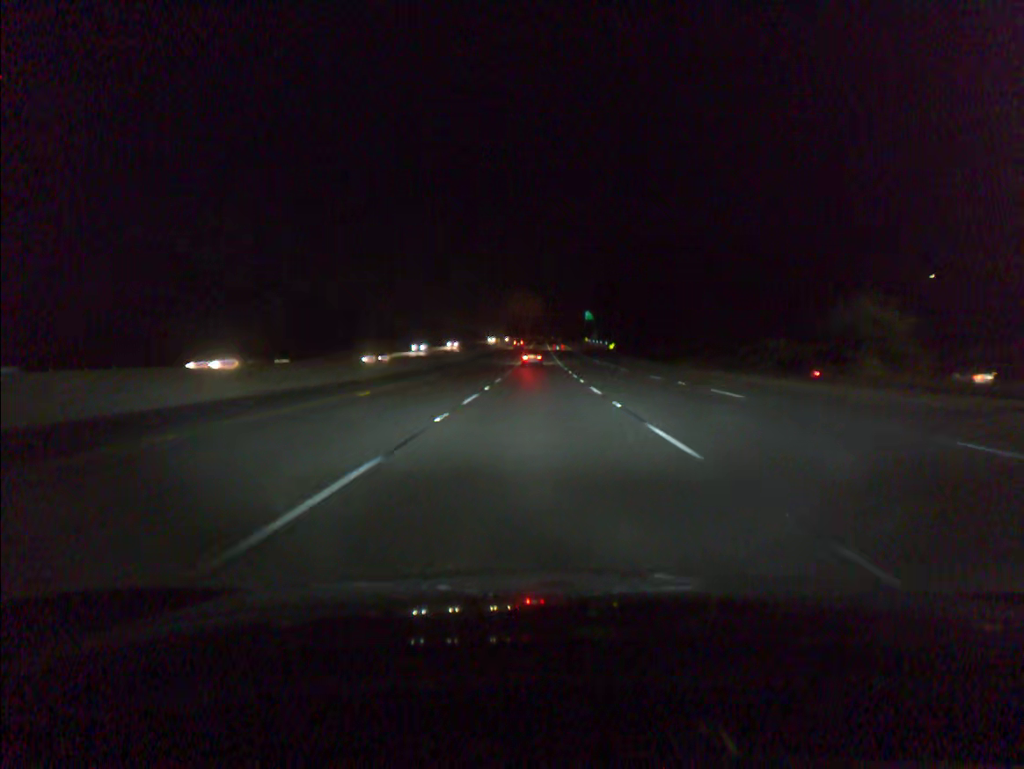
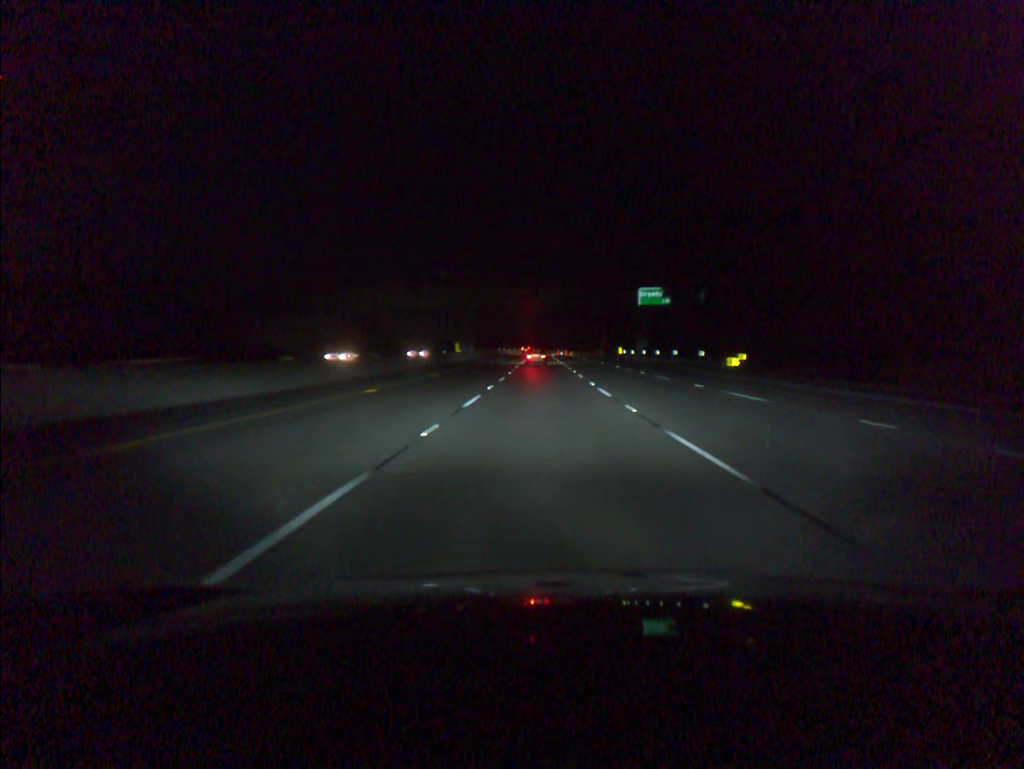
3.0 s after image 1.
(-0.3, +87.1) m; 0°
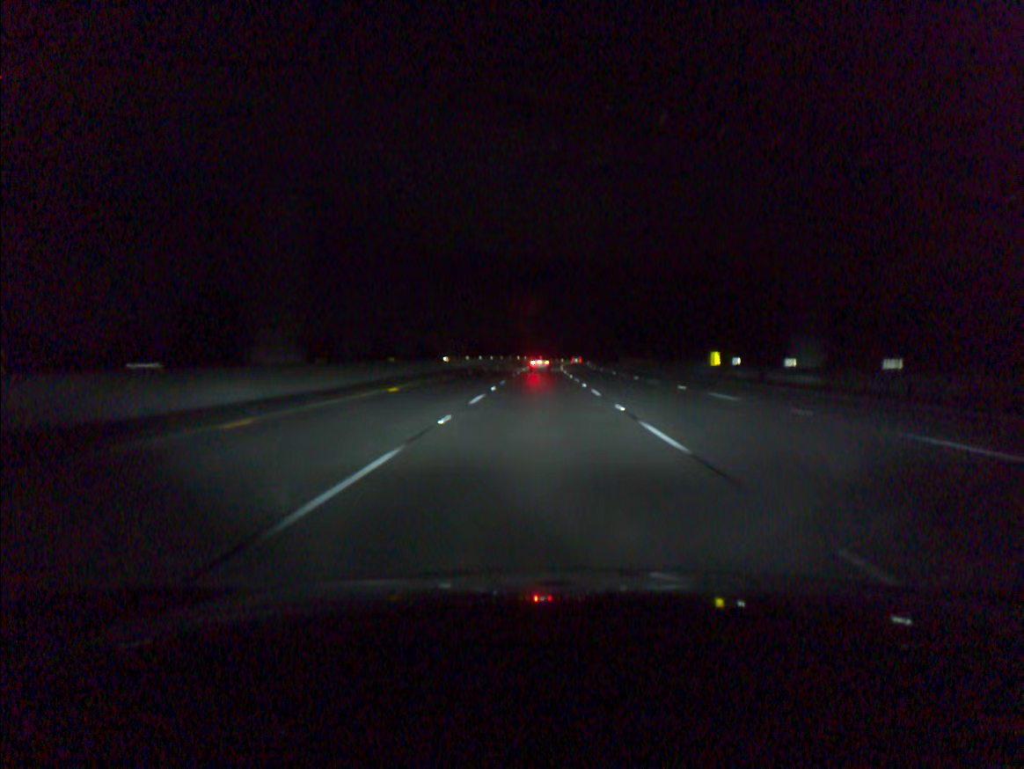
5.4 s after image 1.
(+0.1, +68.8) m; 0°
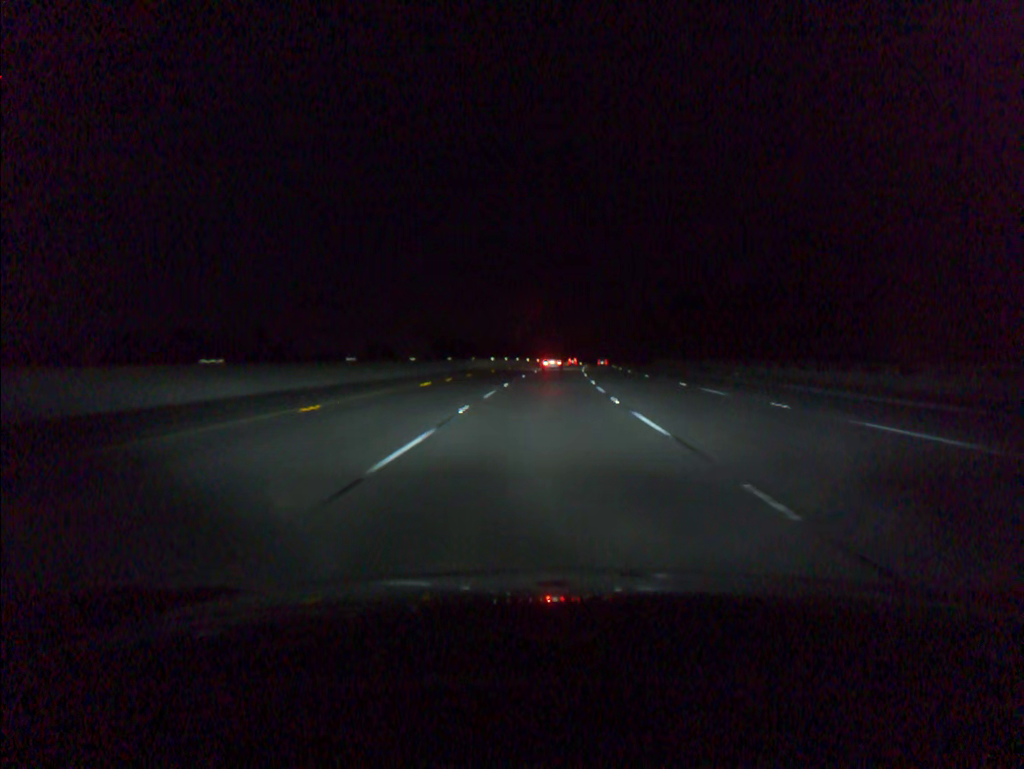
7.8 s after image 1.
(+0.1, +69.1) m; +1°
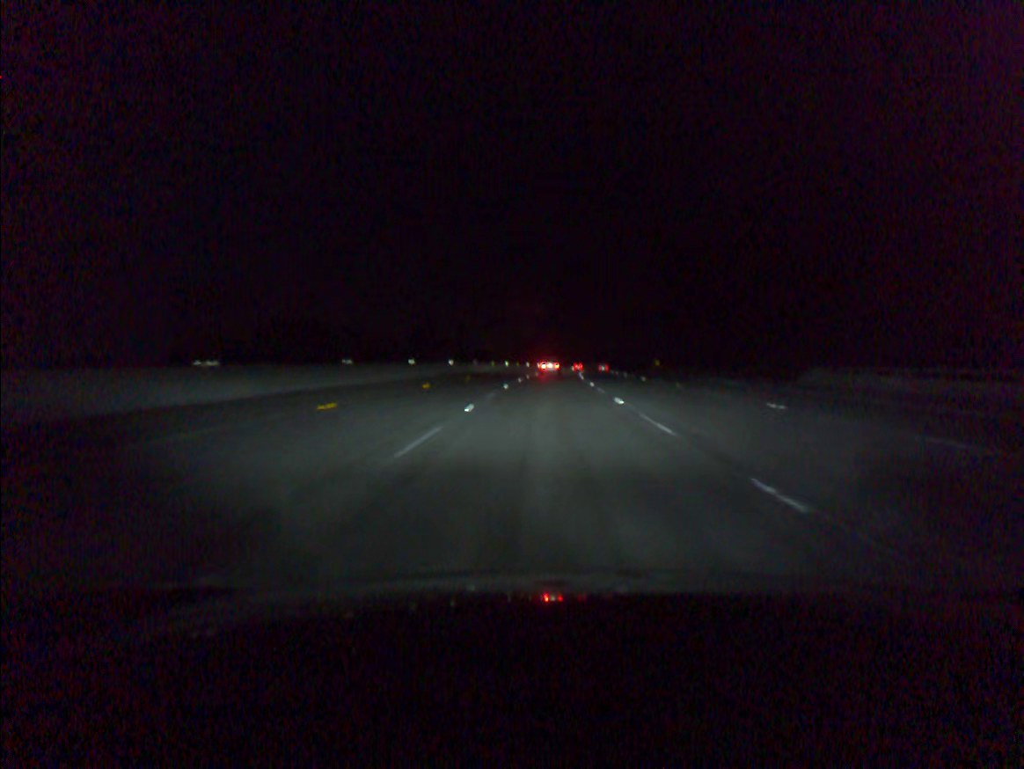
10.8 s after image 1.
(+2.7, +87.0) m; +4°
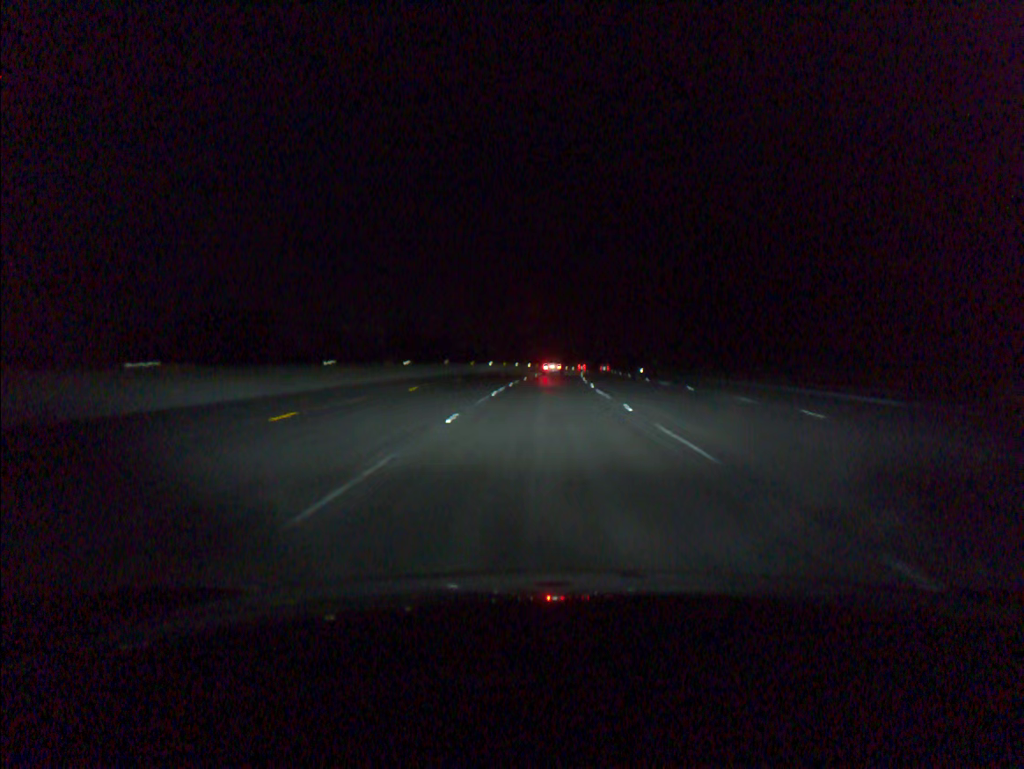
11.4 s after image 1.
(+0.1, +17.5) m; +1°
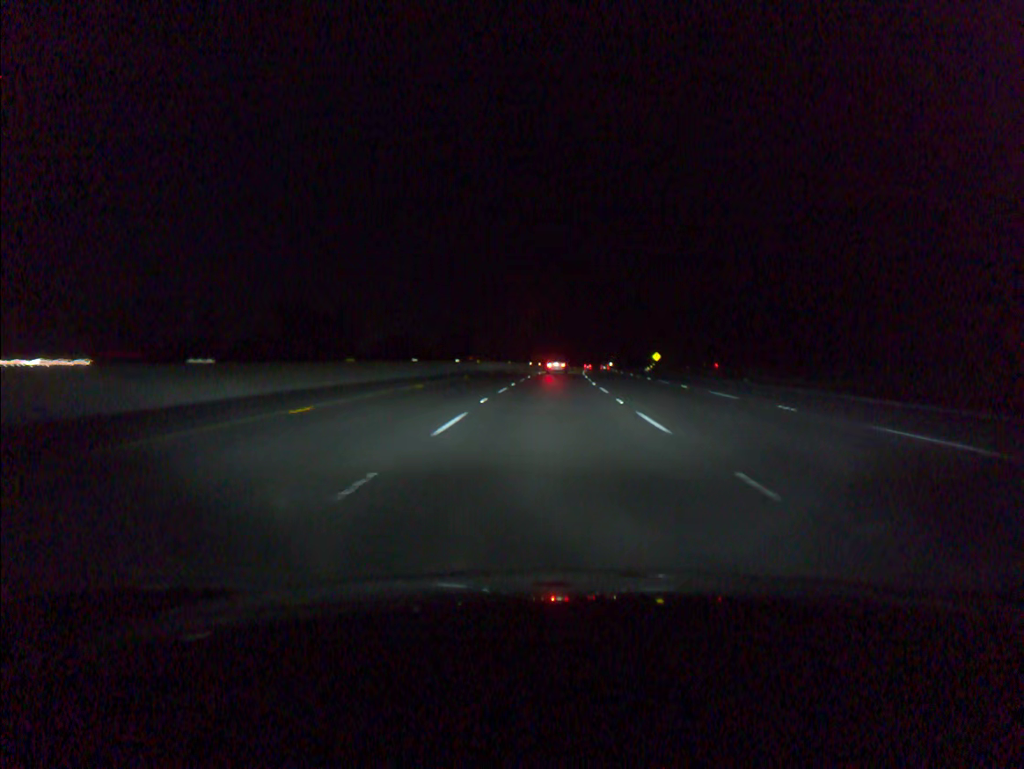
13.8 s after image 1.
(+1.7, +70.3) m; +3°
